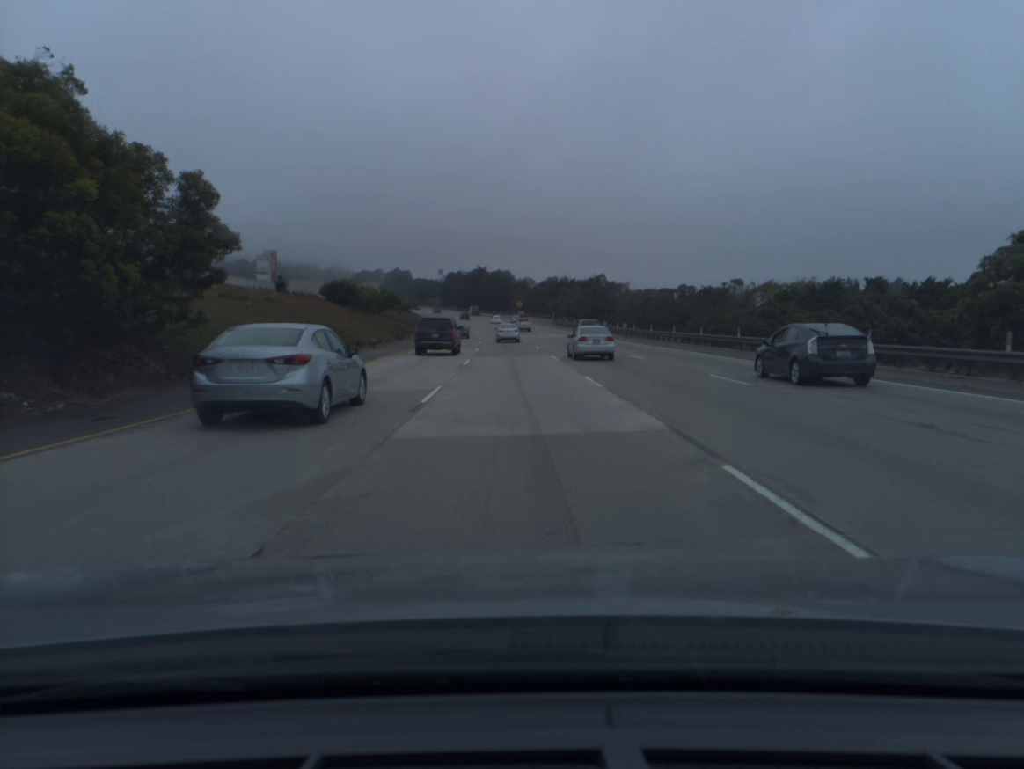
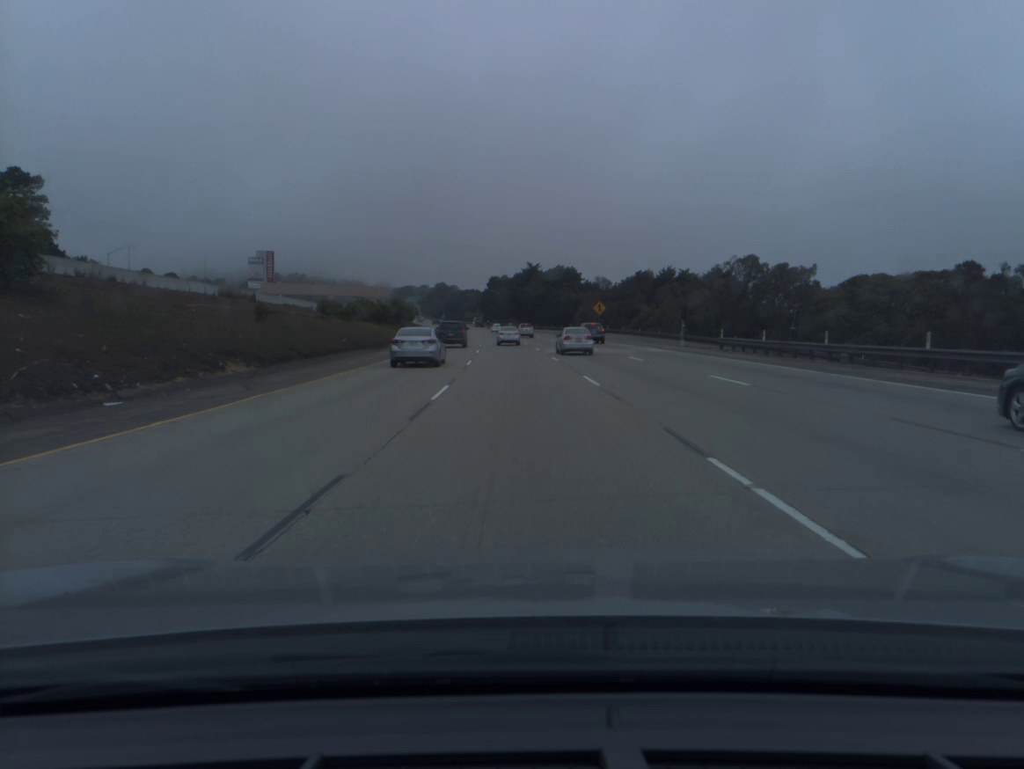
(-3.0, +86.5) m; -4°
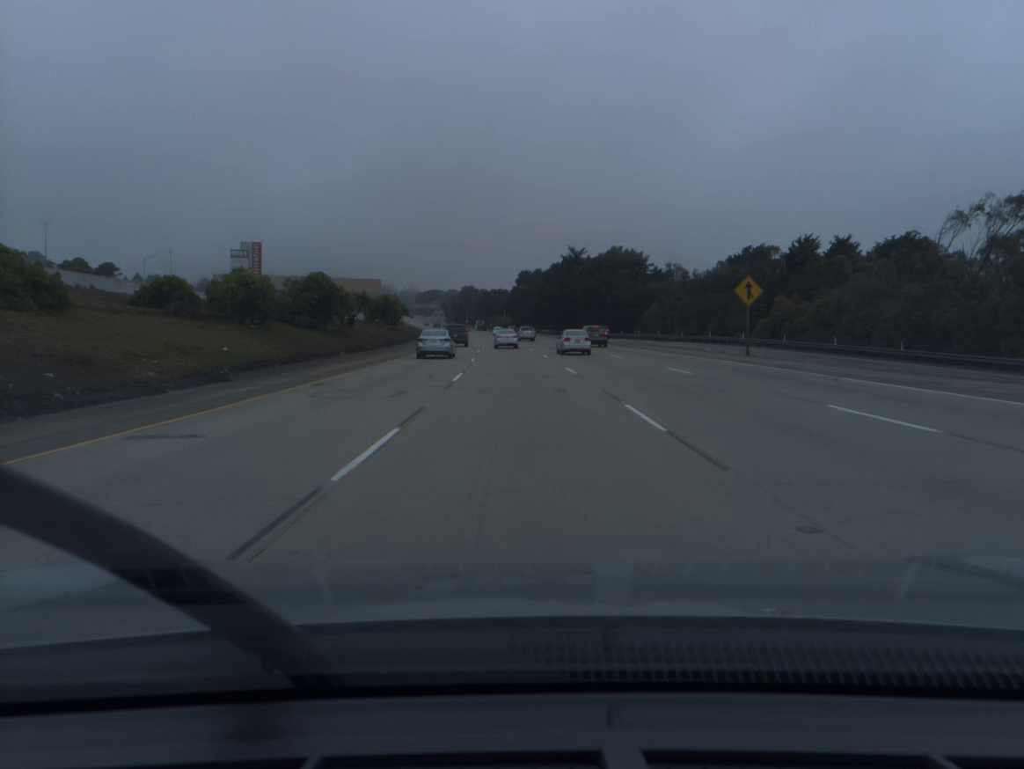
(-1.1, +52.1) m; -2°
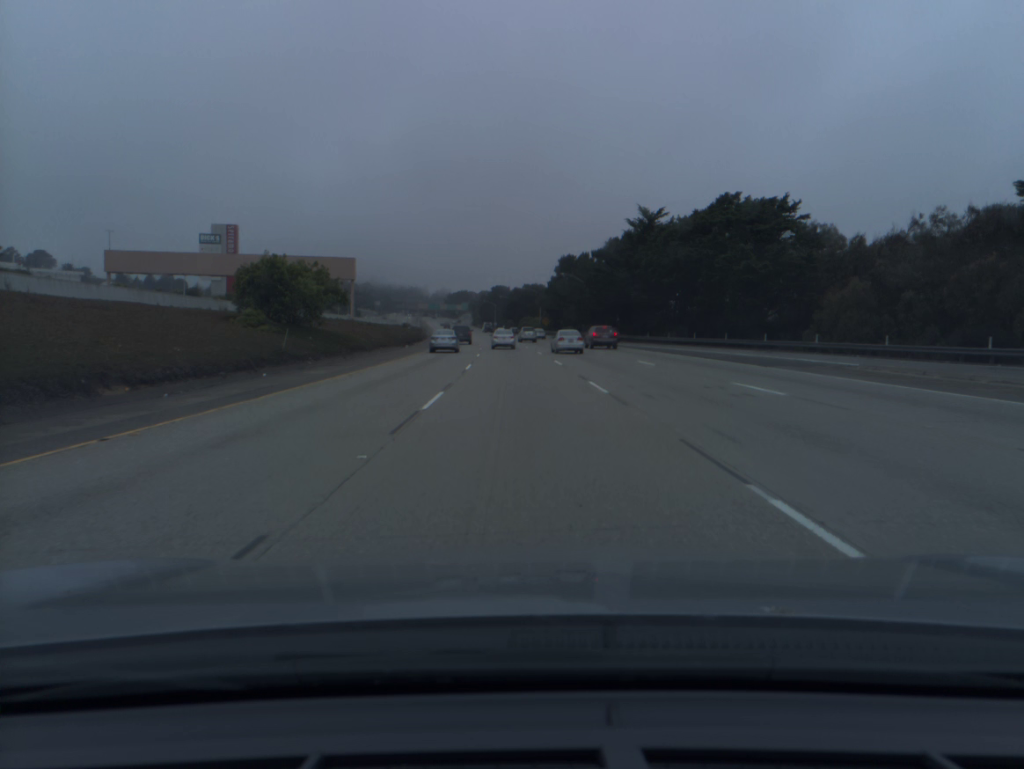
(-1.1, +51.9) m; -3°
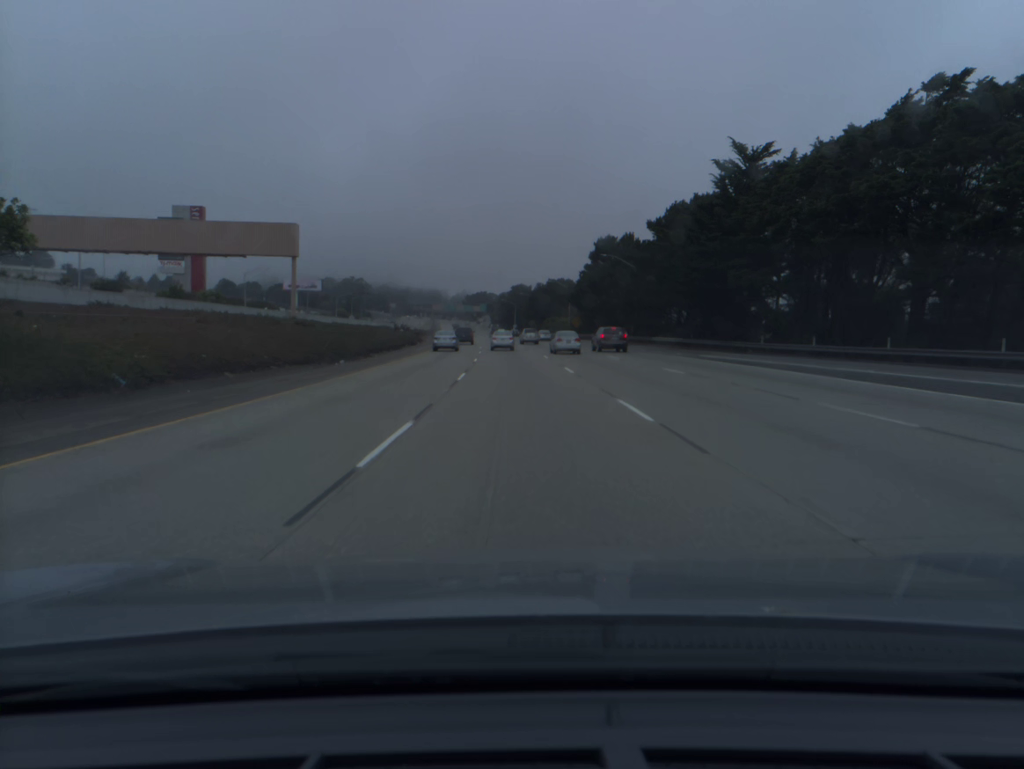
(-0.5, +34.6) m; -2°
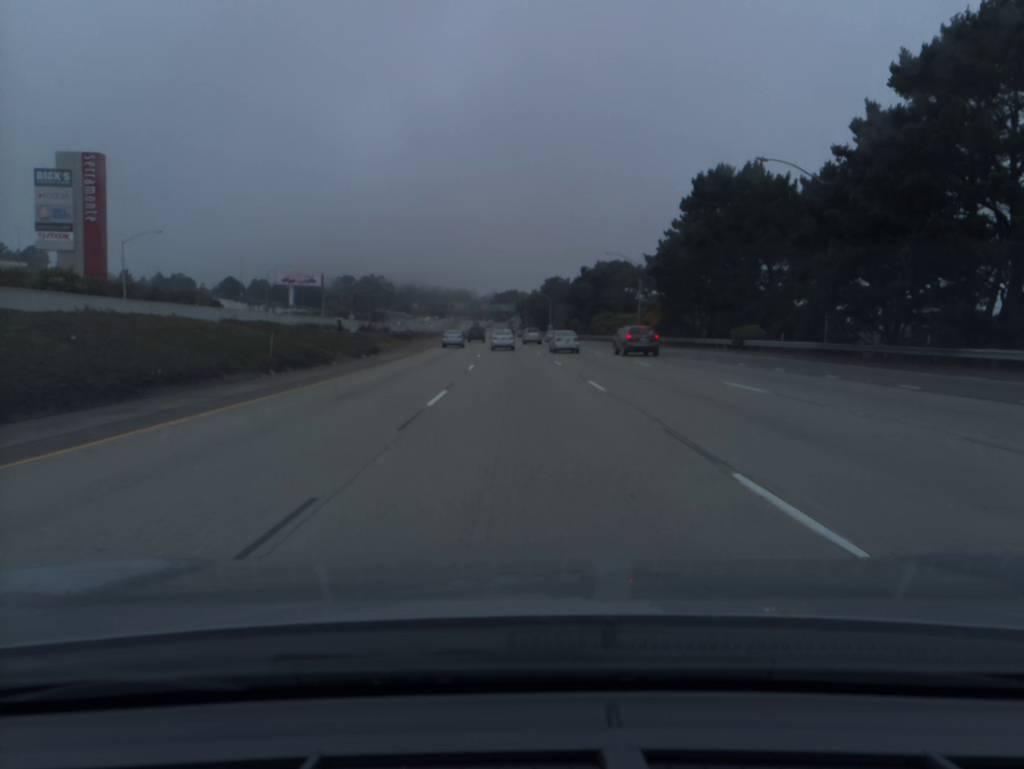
(-1.1, +51.9) m; -2°
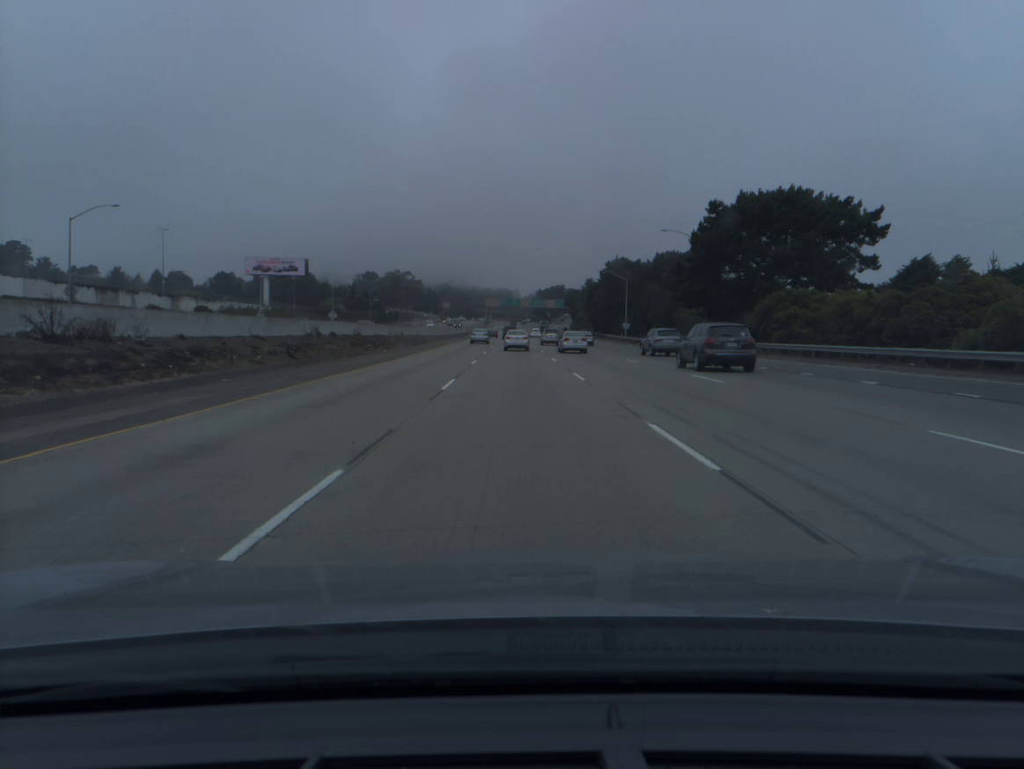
(-1.8, +69.1) m; -3°
